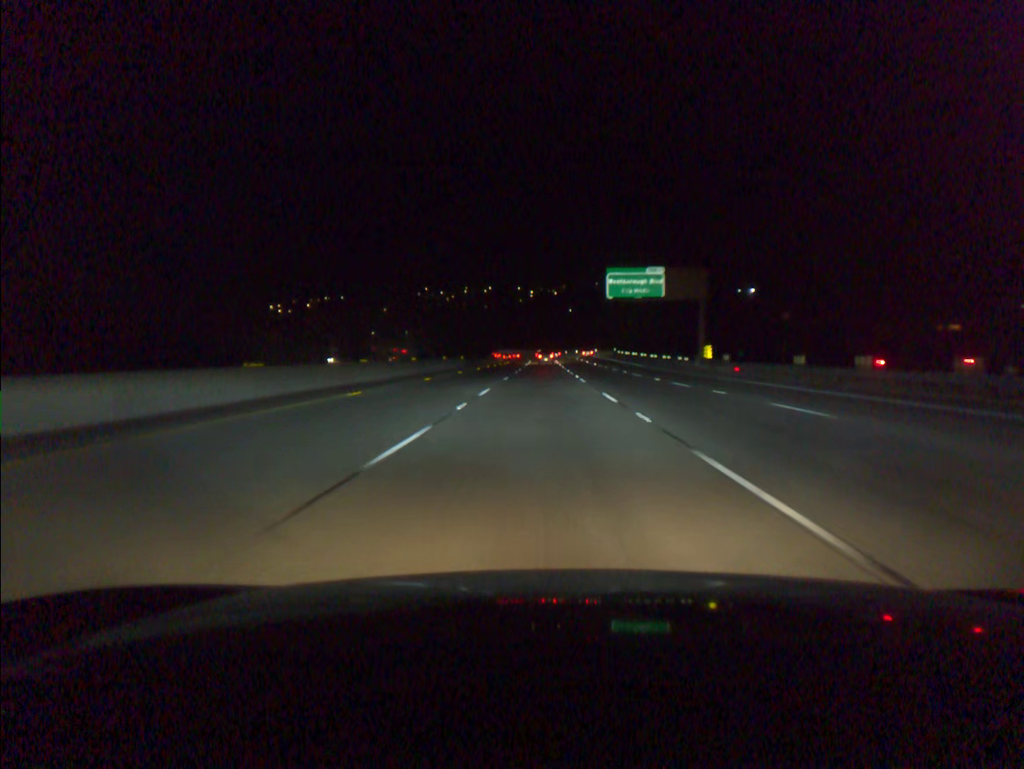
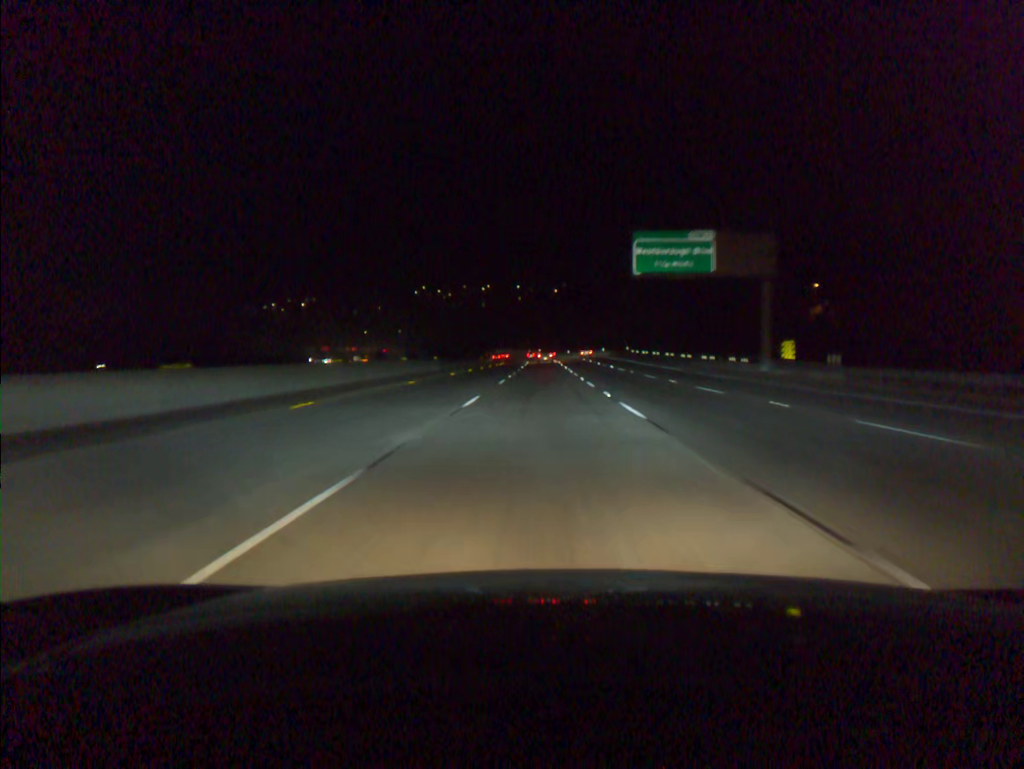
(0.0, +19.6) m; 0°
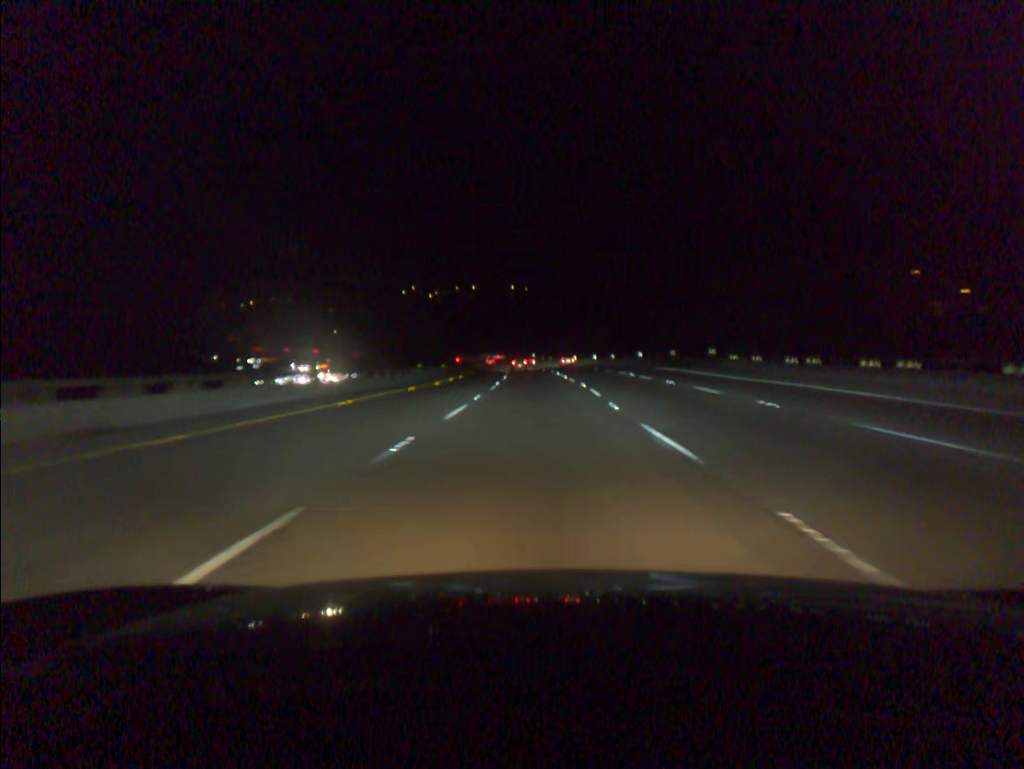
(+0.1, +58.7) m; 0°
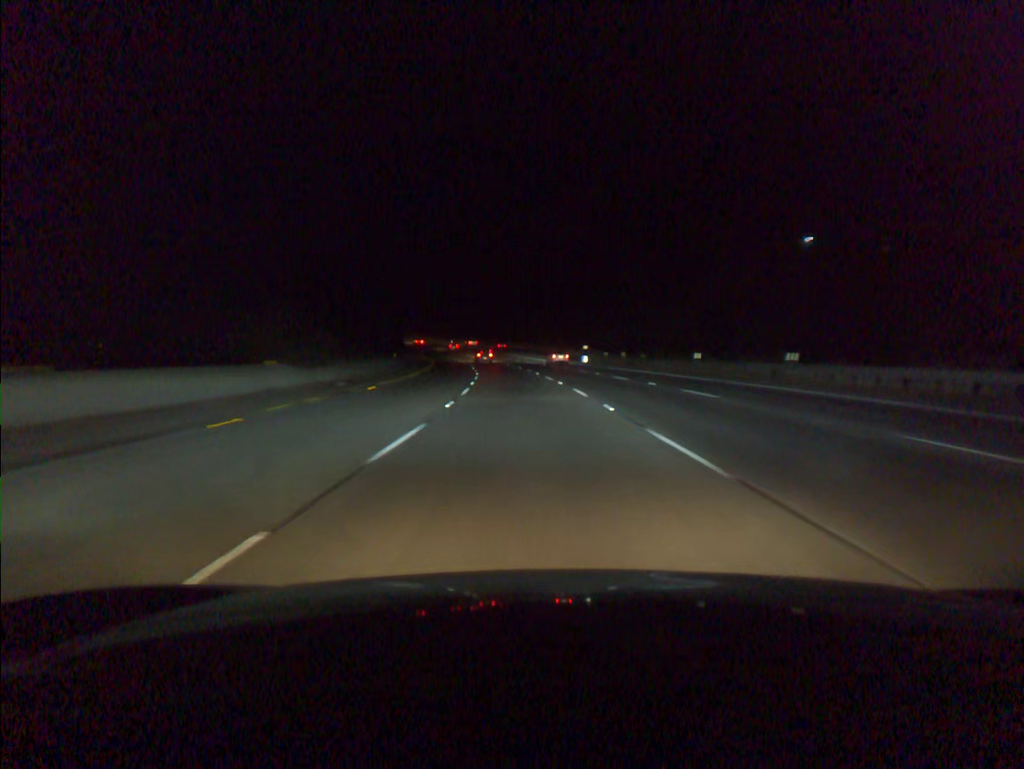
(-1.5, +77.8) m; -3°
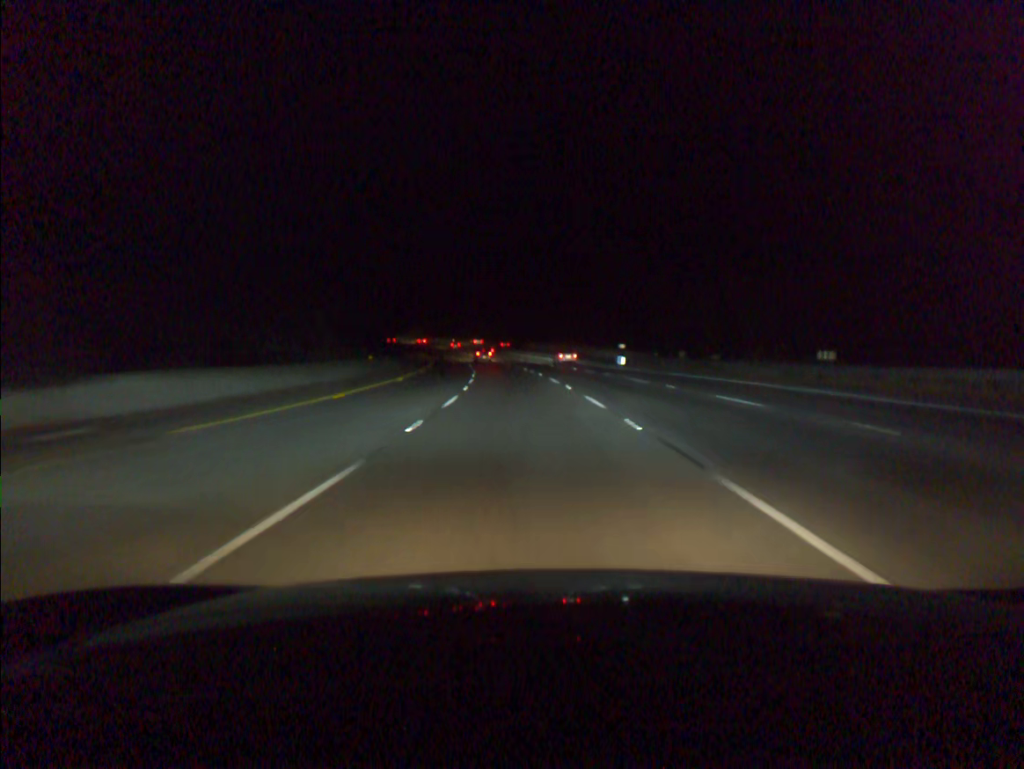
(-0.3, +19.5) m; -2°
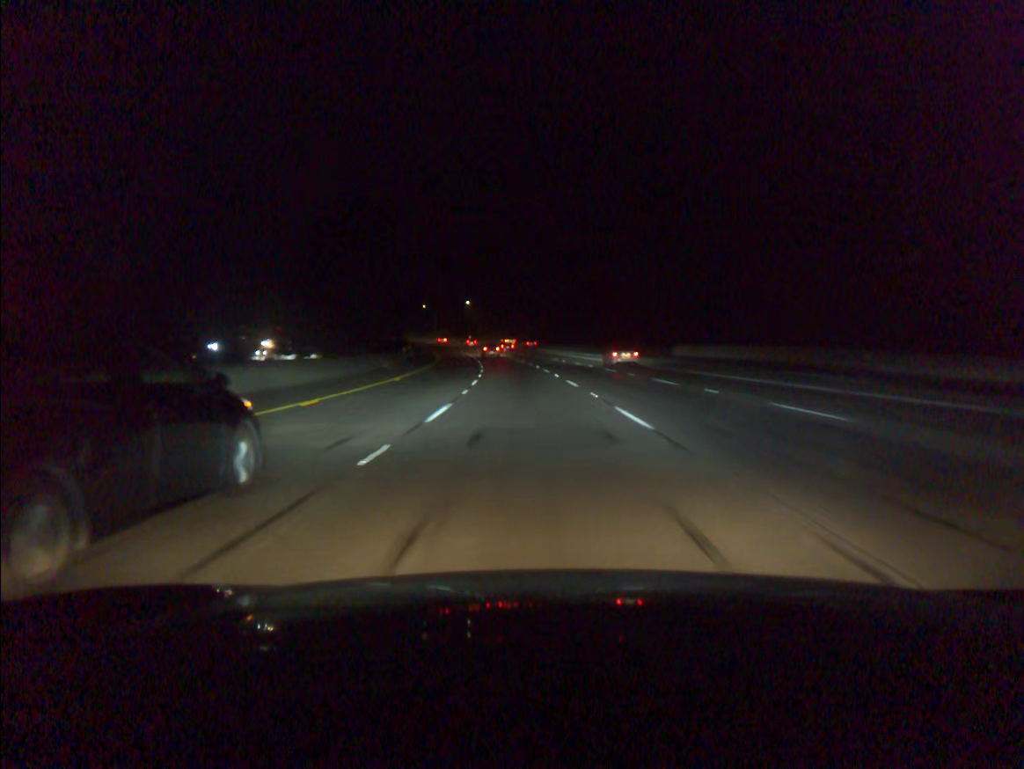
(-5.1, +77.6) m; -8°
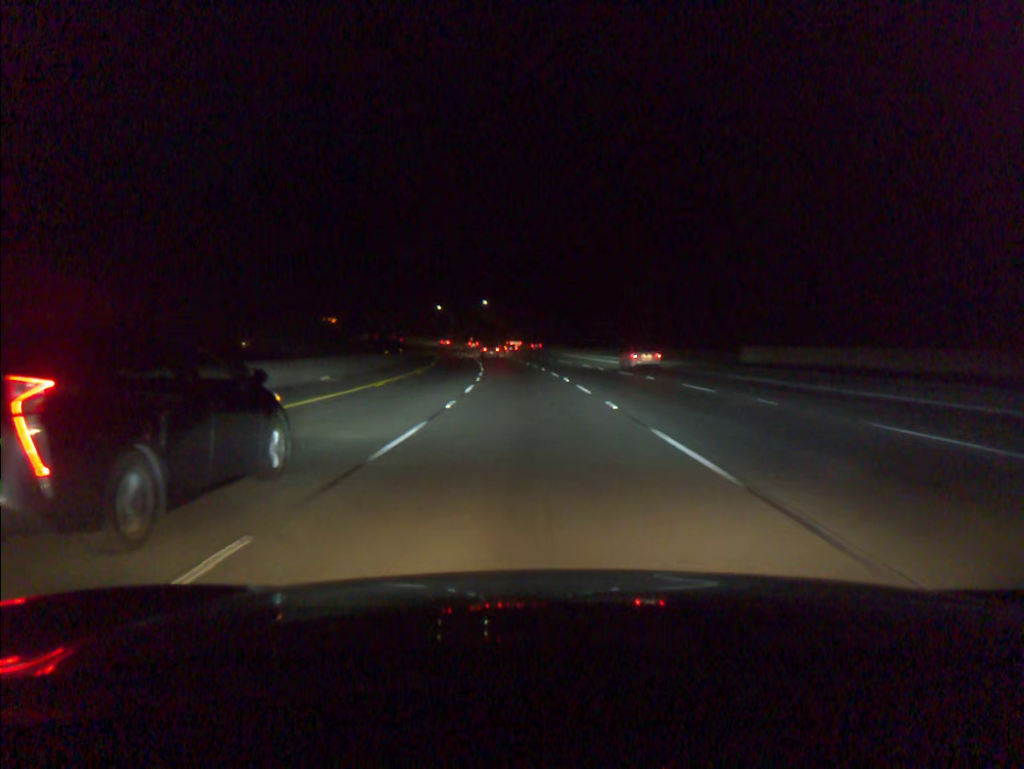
(-0.3, +19.4) m; -2°
